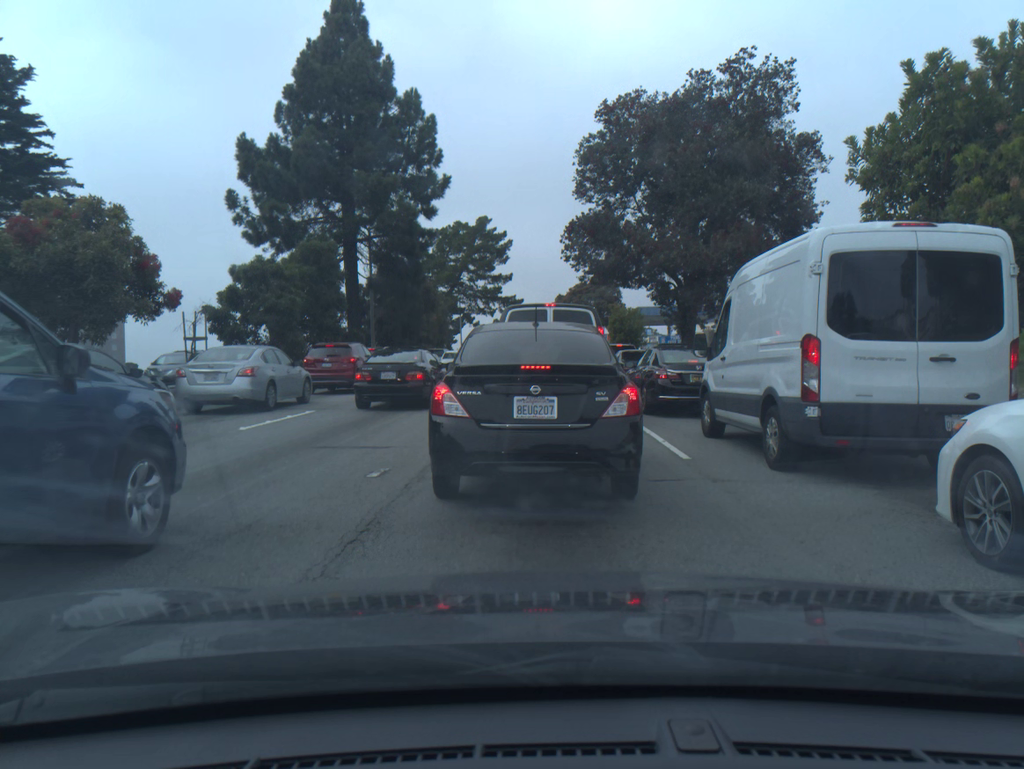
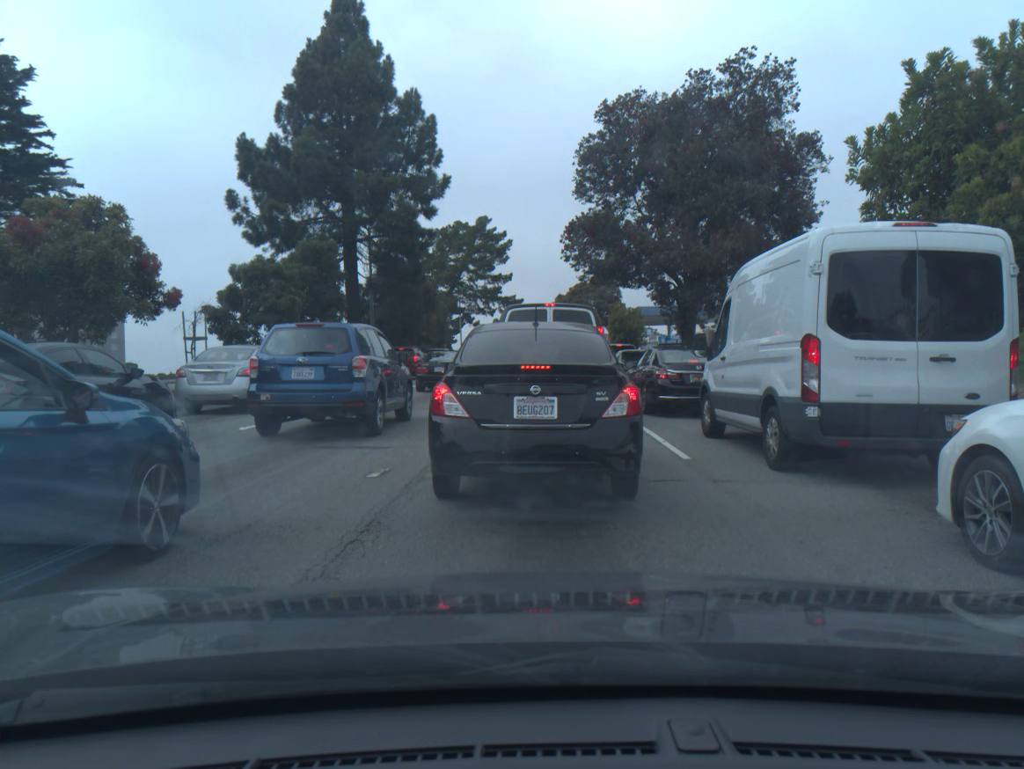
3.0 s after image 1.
(0.0, 0.0) m; 0°
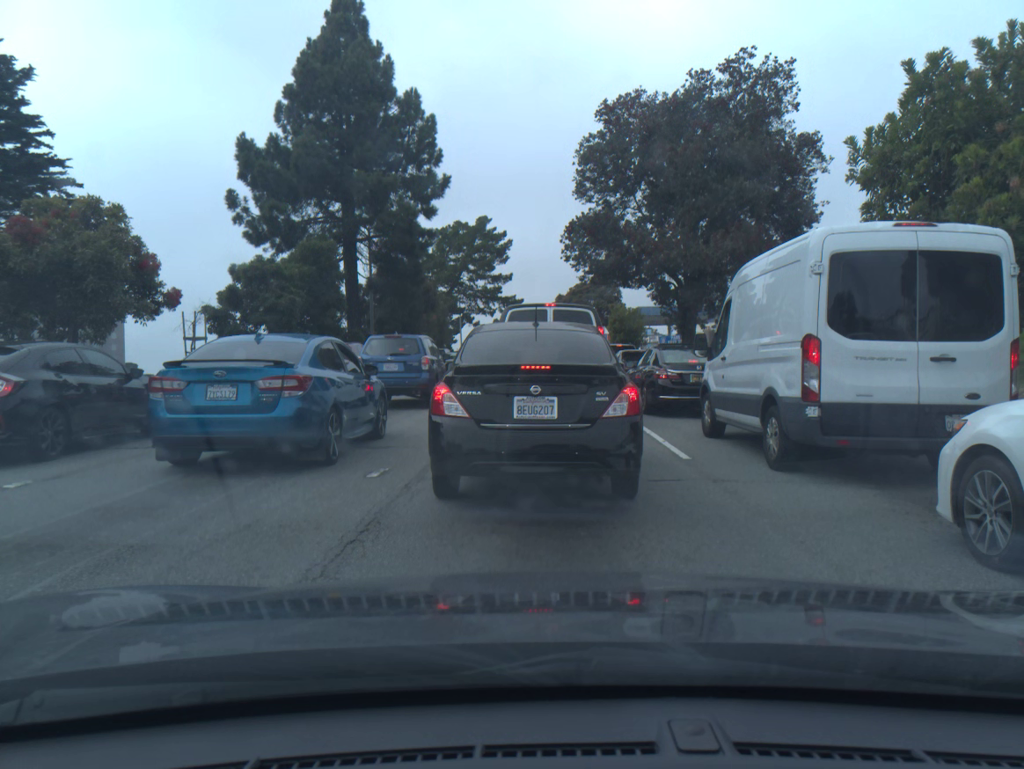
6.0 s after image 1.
(0.0, 0.0) m; 0°
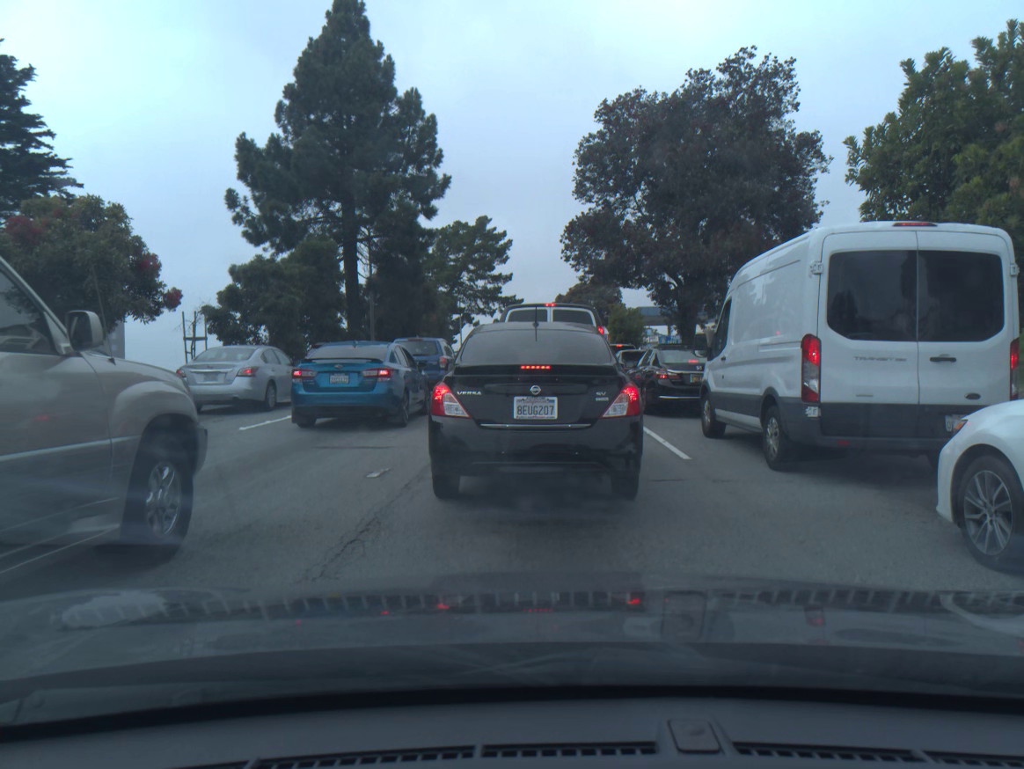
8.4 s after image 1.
(0.0, 0.0) m; 0°
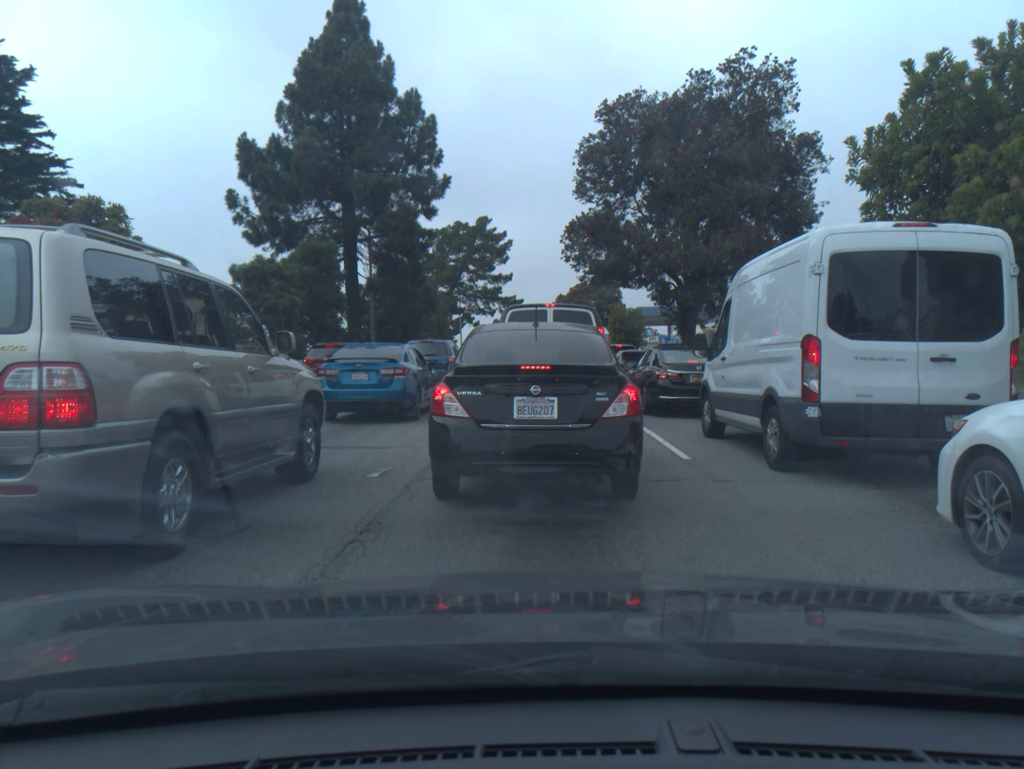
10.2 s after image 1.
(0.0, -0.1) m; 0°
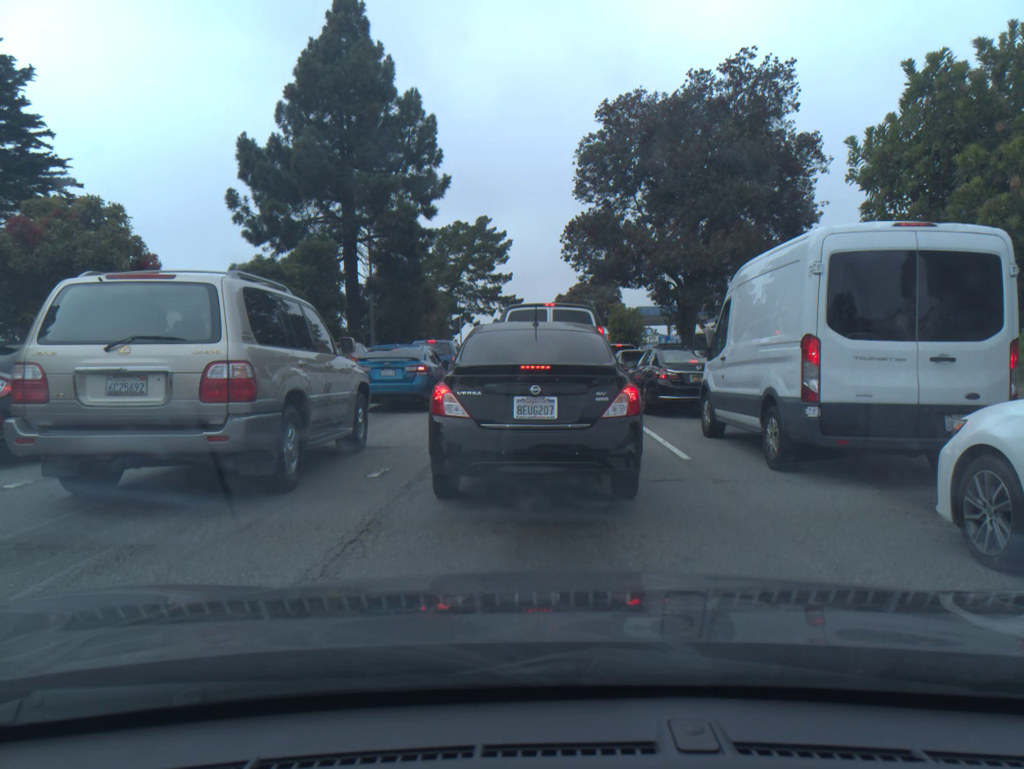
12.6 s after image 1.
(0.0, -0.1) m; 0°
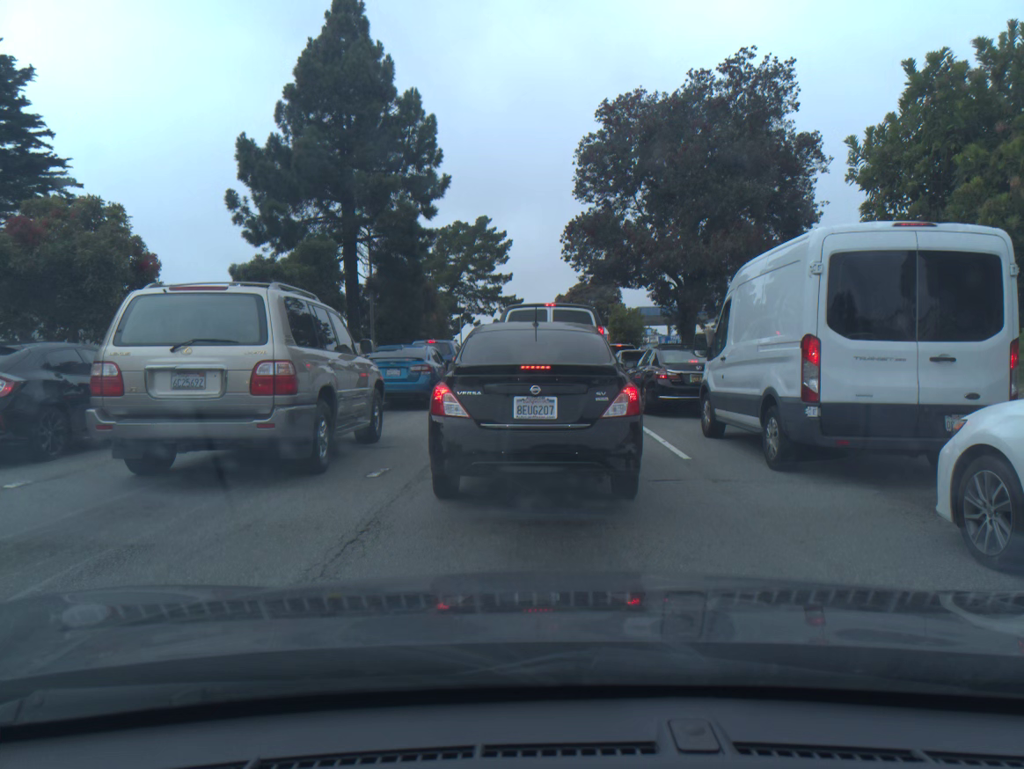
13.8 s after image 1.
(0.0, 0.0) m; 0°
